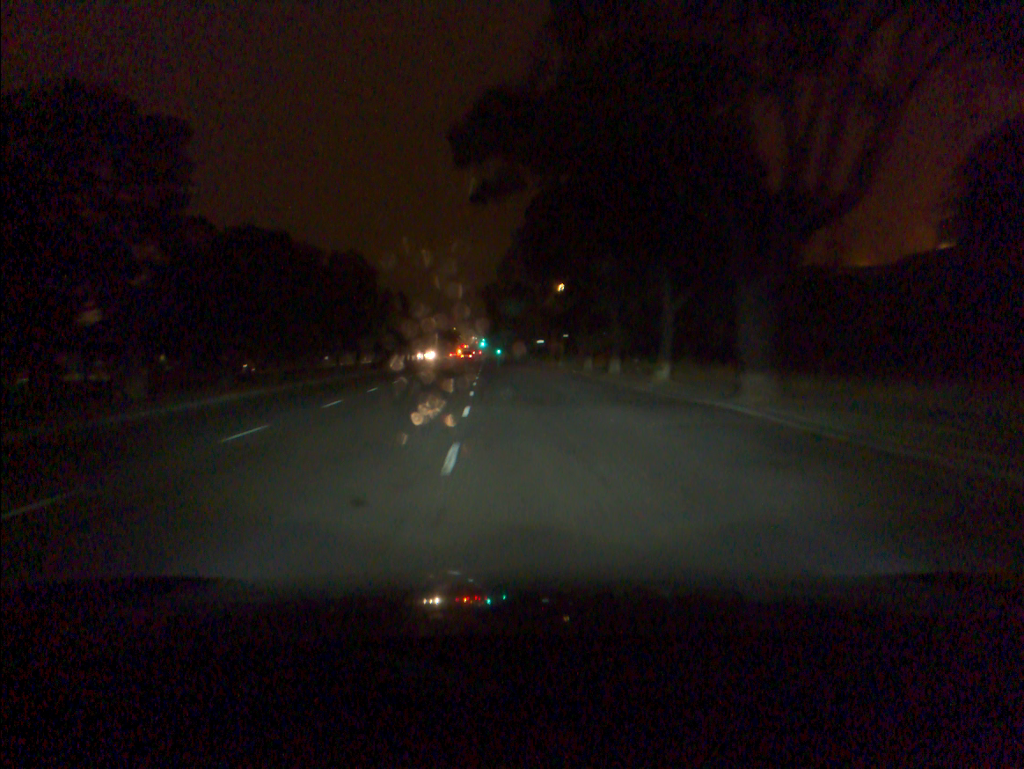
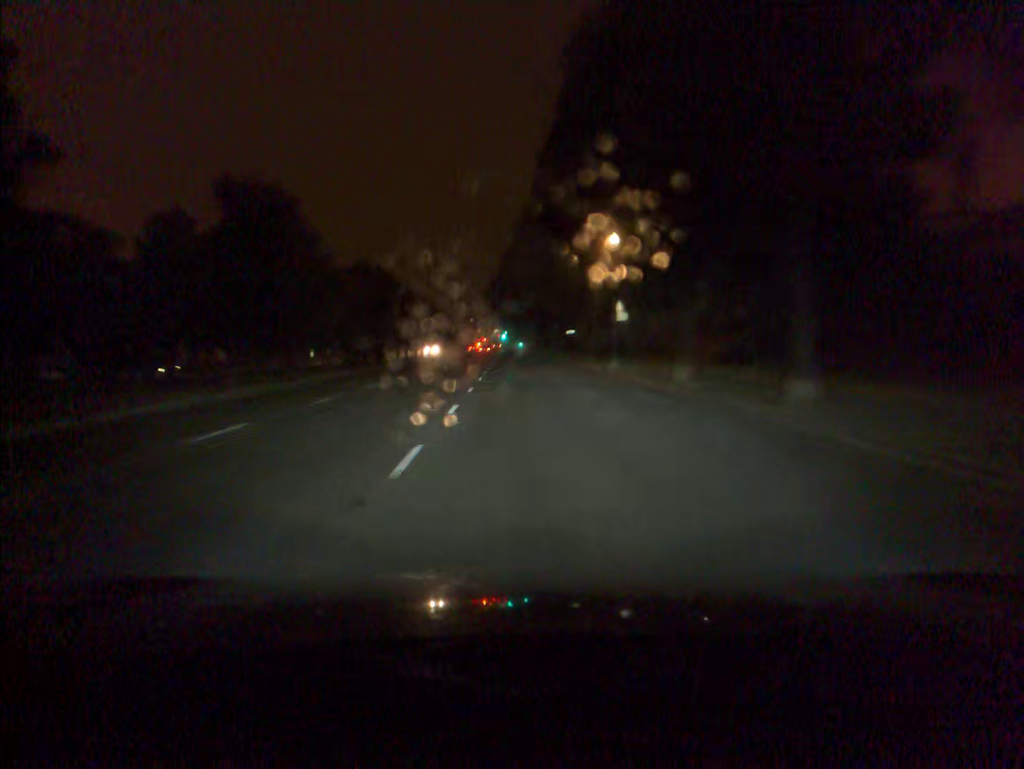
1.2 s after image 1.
(-0.3, +22.8) m; -2°
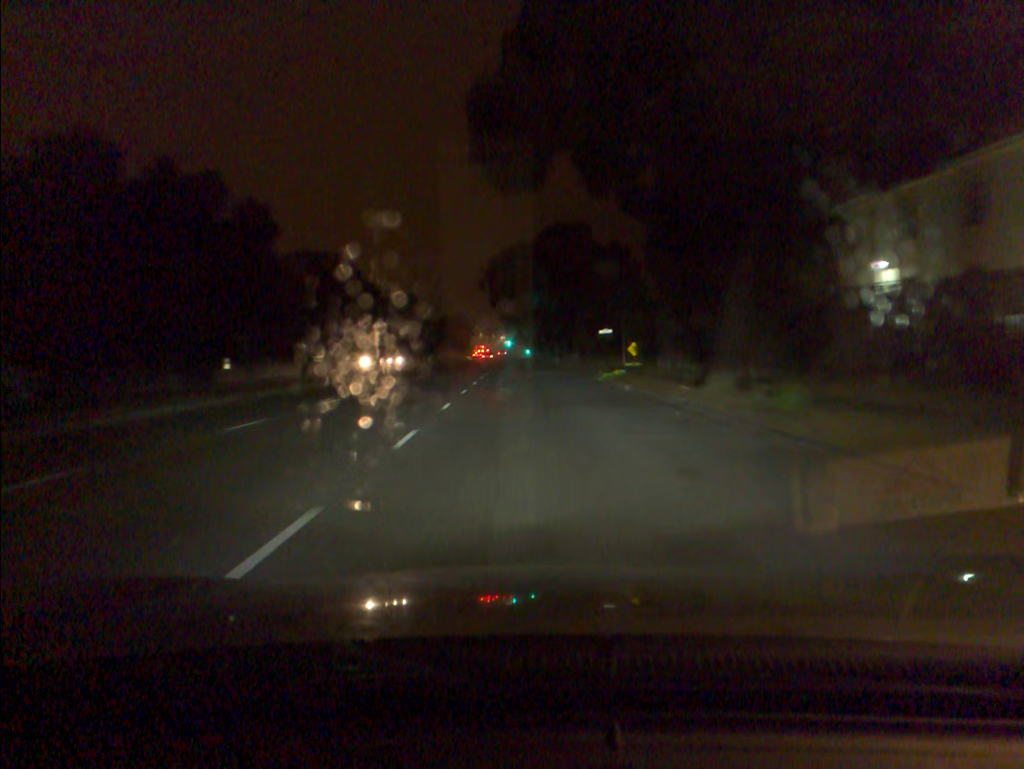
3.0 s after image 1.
(-0.1, +33.5) m; -1°
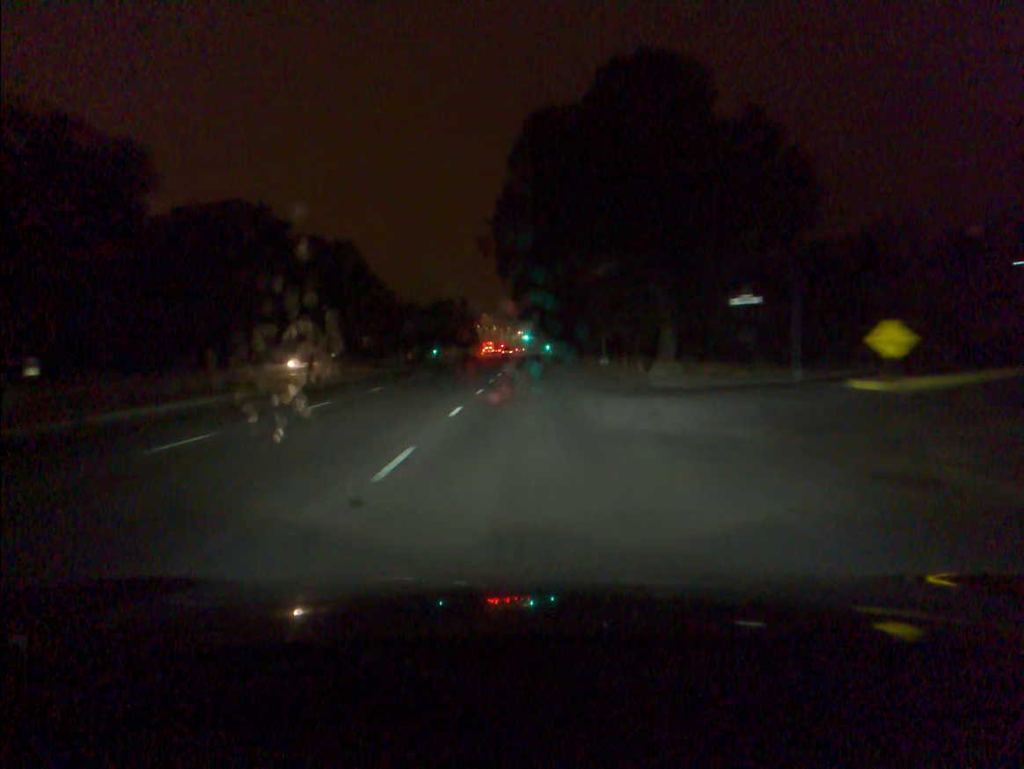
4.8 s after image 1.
(-0.5, +32.8) m; -1°
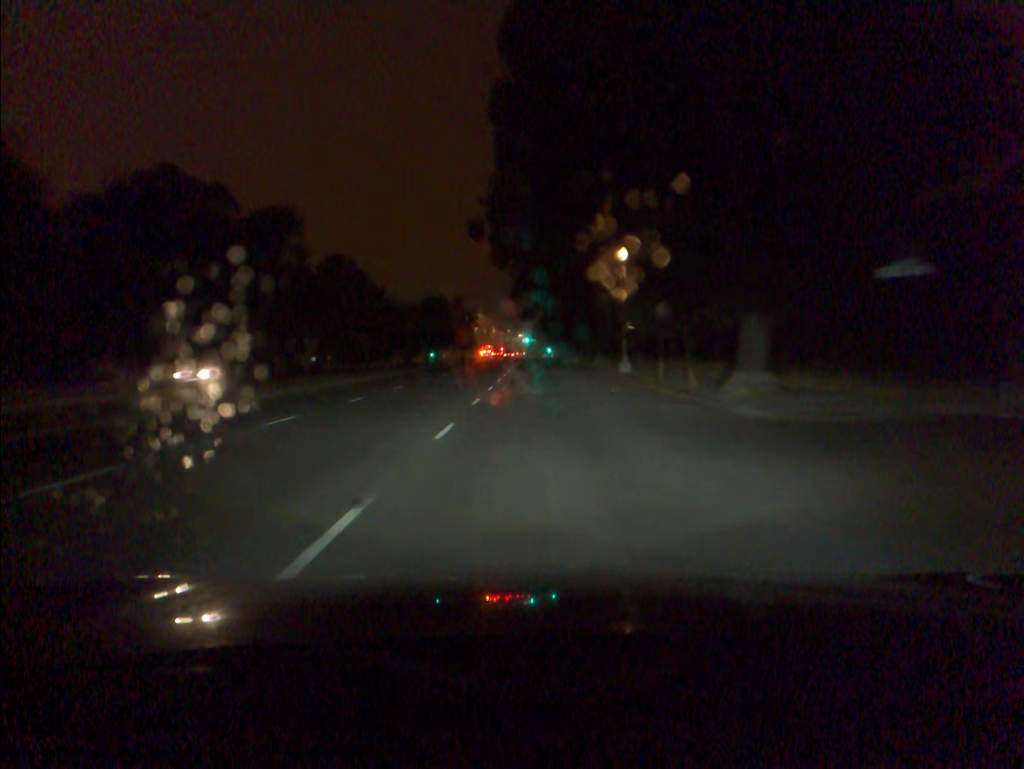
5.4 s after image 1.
(0.0, +10.9) m; 0°
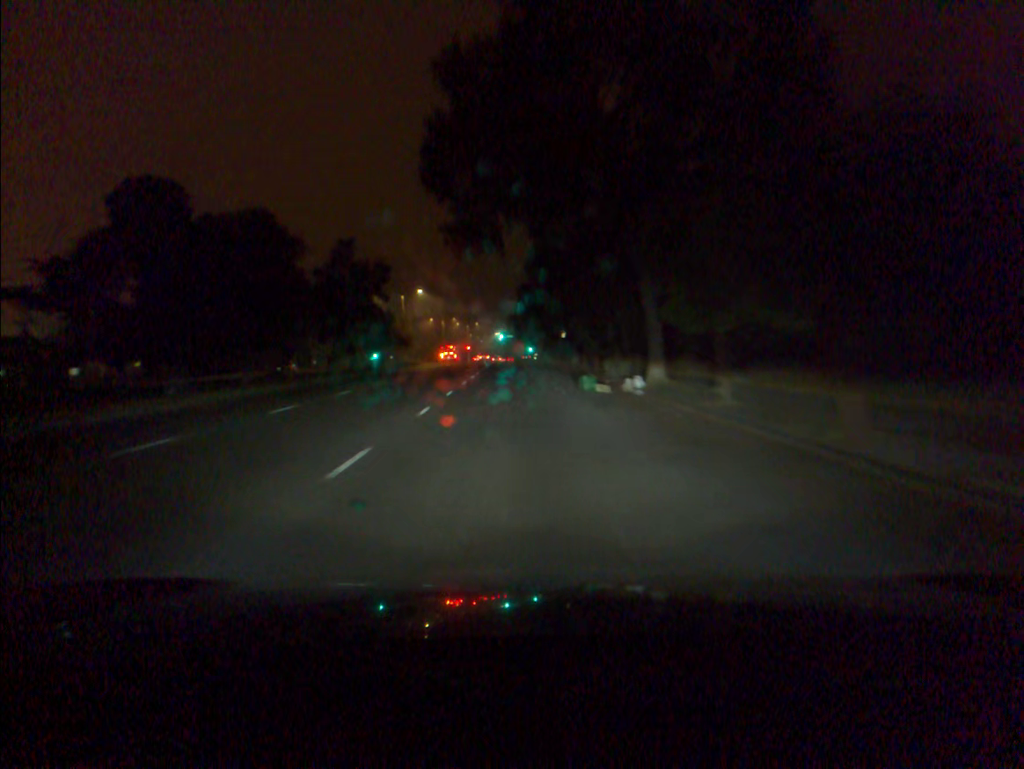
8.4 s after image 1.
(+1.0, +54.4) m; +1°
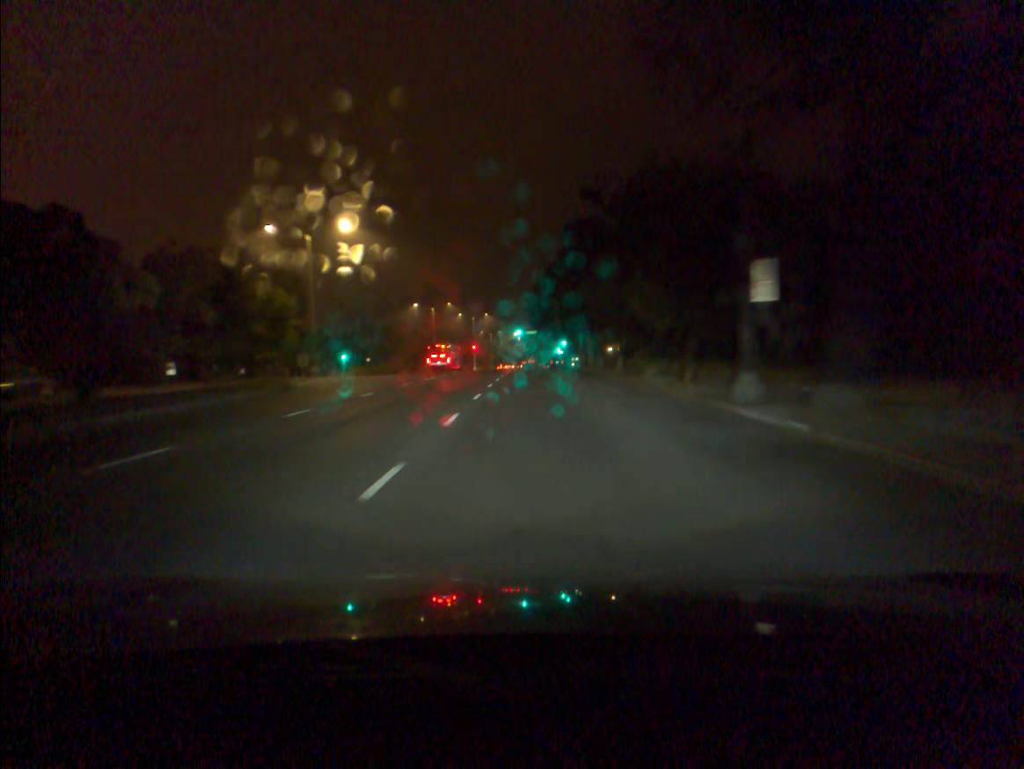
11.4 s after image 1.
(-1.1, +52.8) m; -1°
